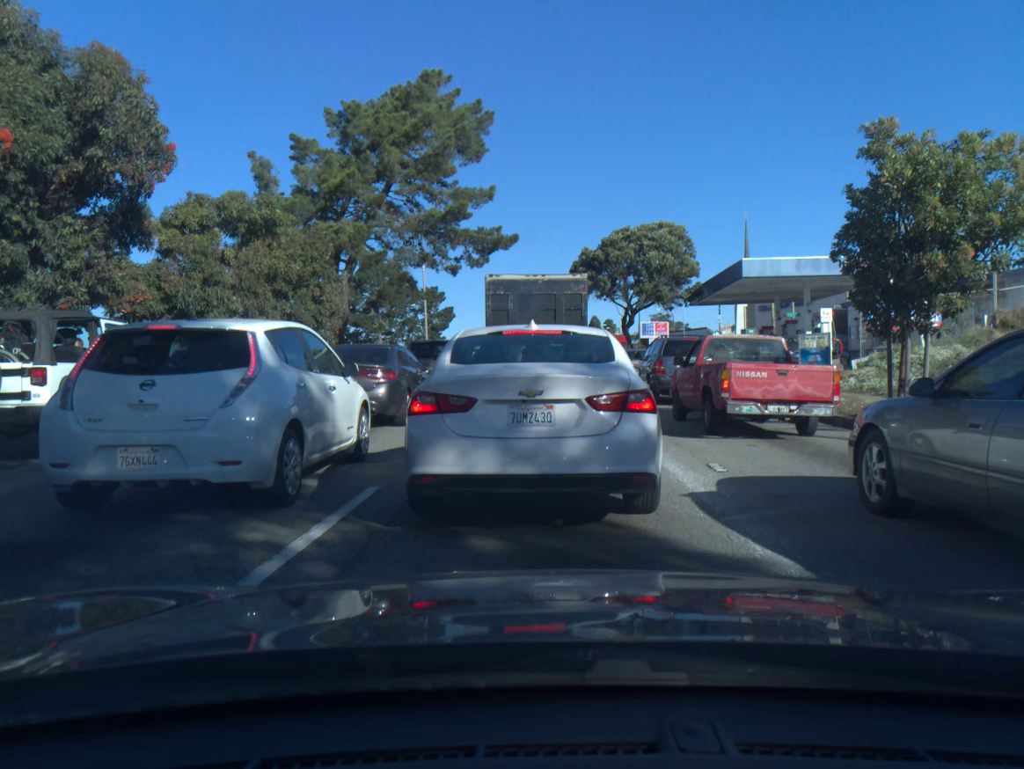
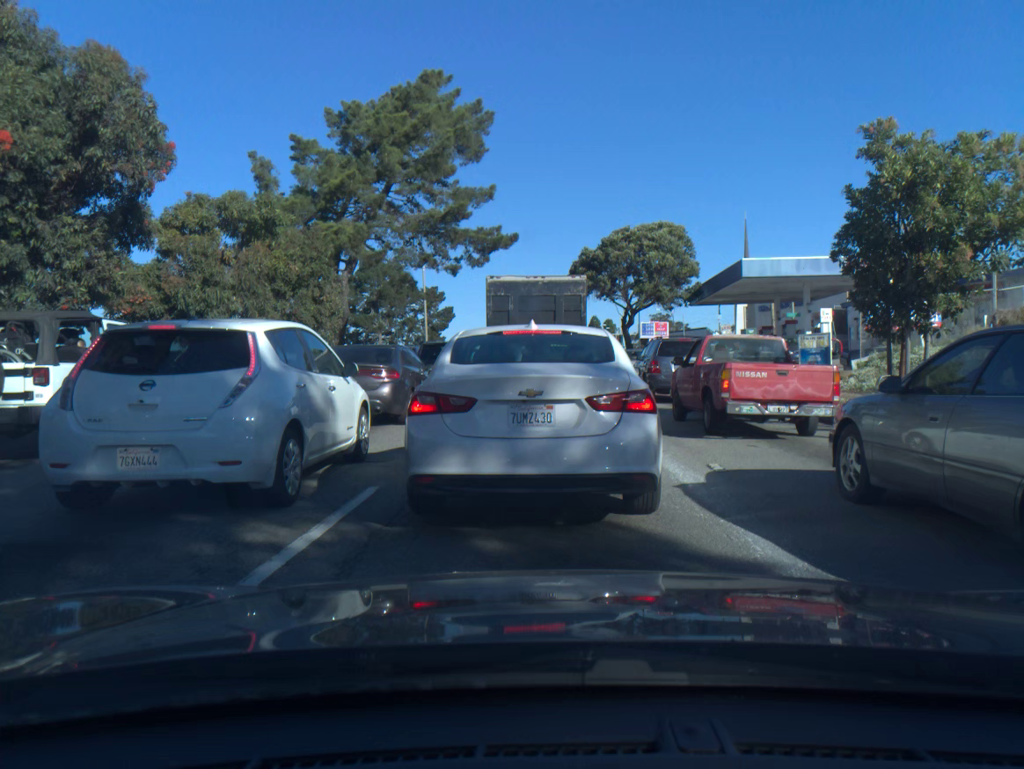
(0.0, 0.0) m; 0°
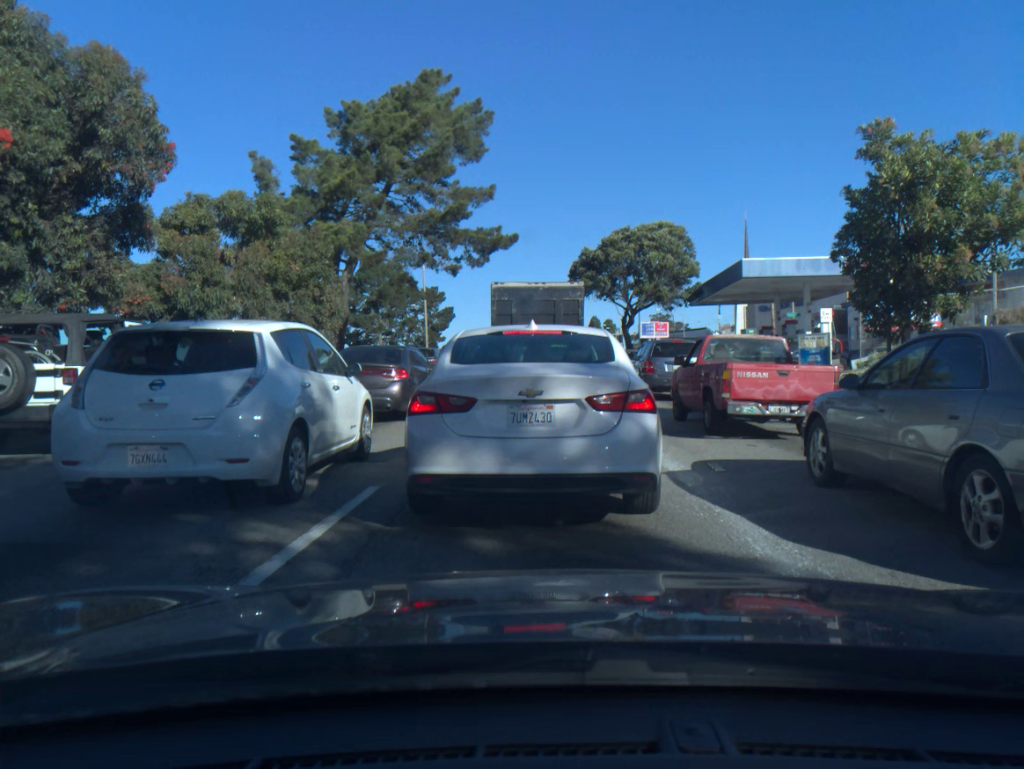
(0.0, 0.0) m; 0°
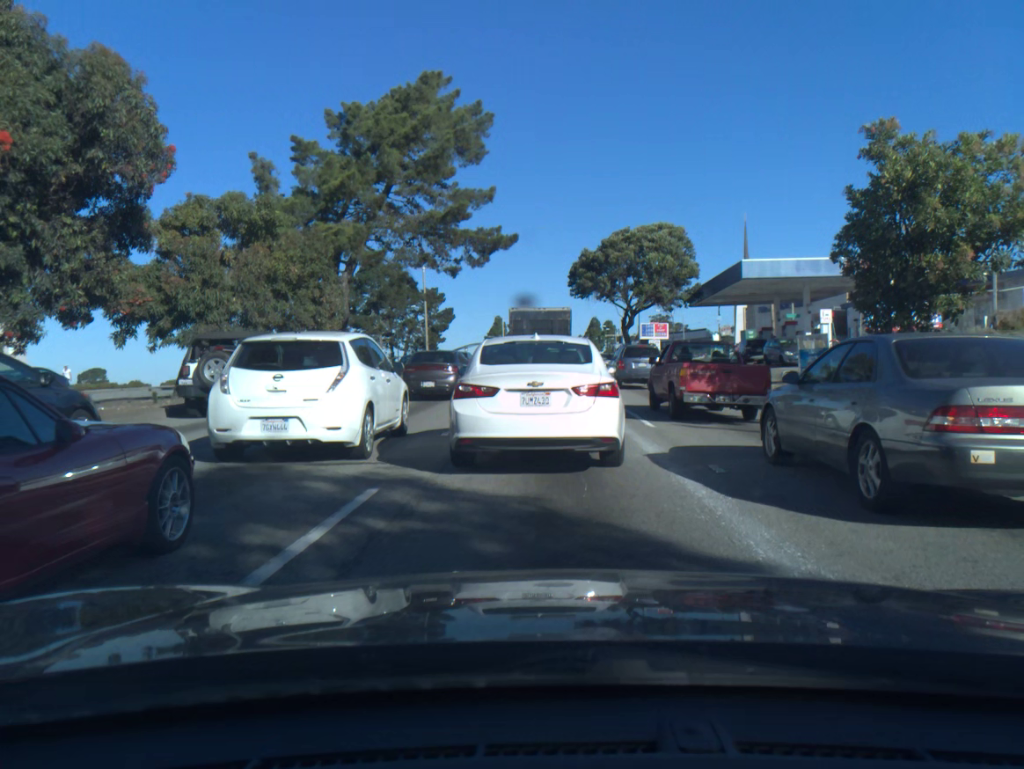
(0.0, 0.0) m; +1°
